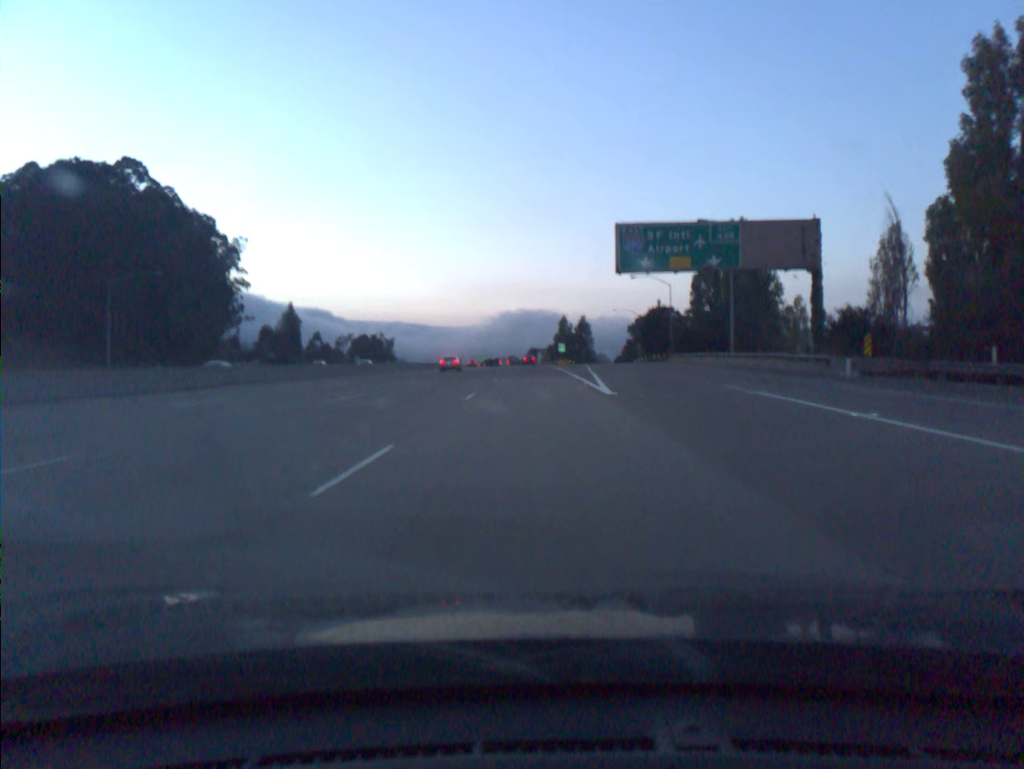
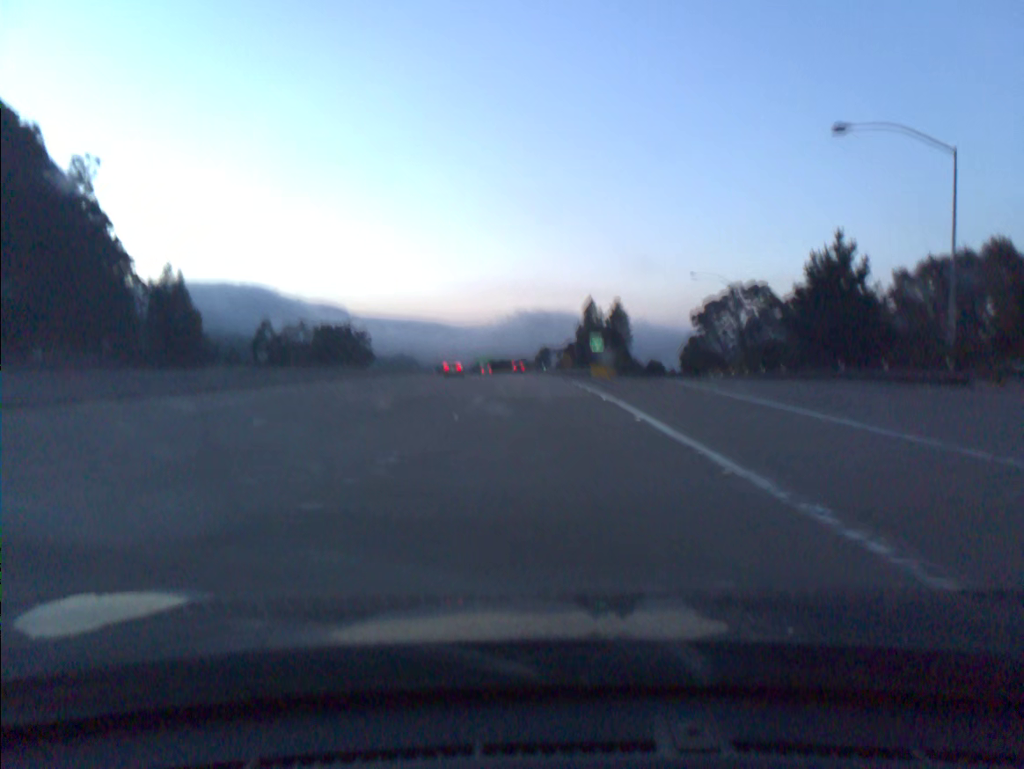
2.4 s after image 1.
(-0.3, +73.0) m; -1°
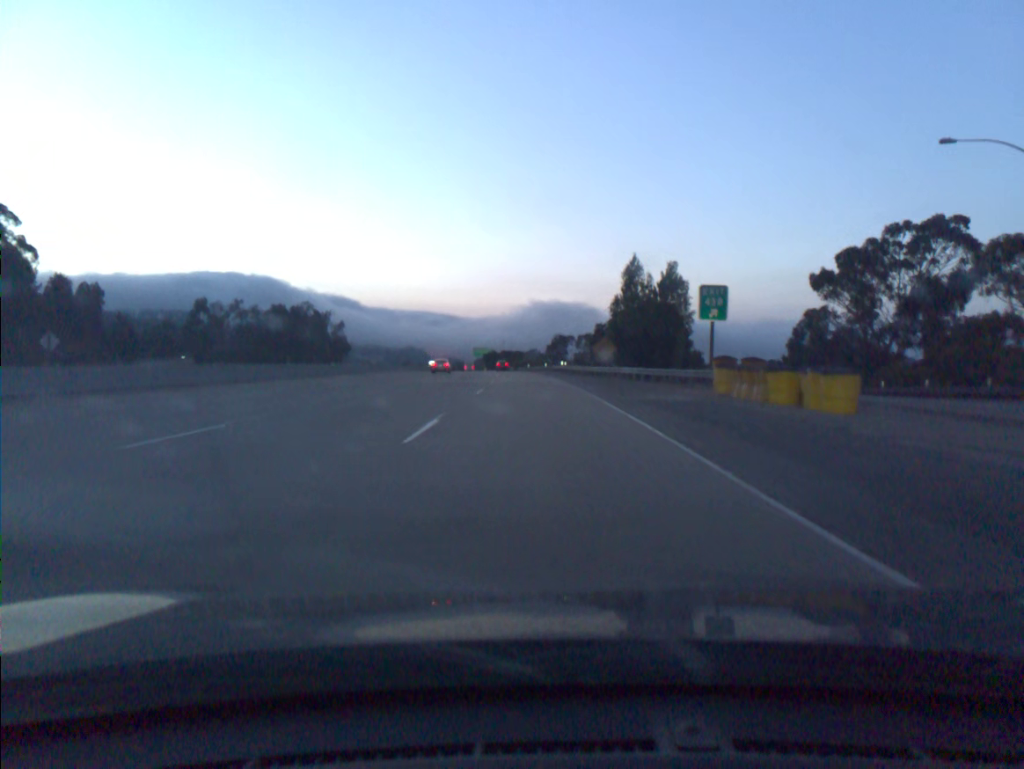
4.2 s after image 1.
(-0.4, +54.8) m; -1°
